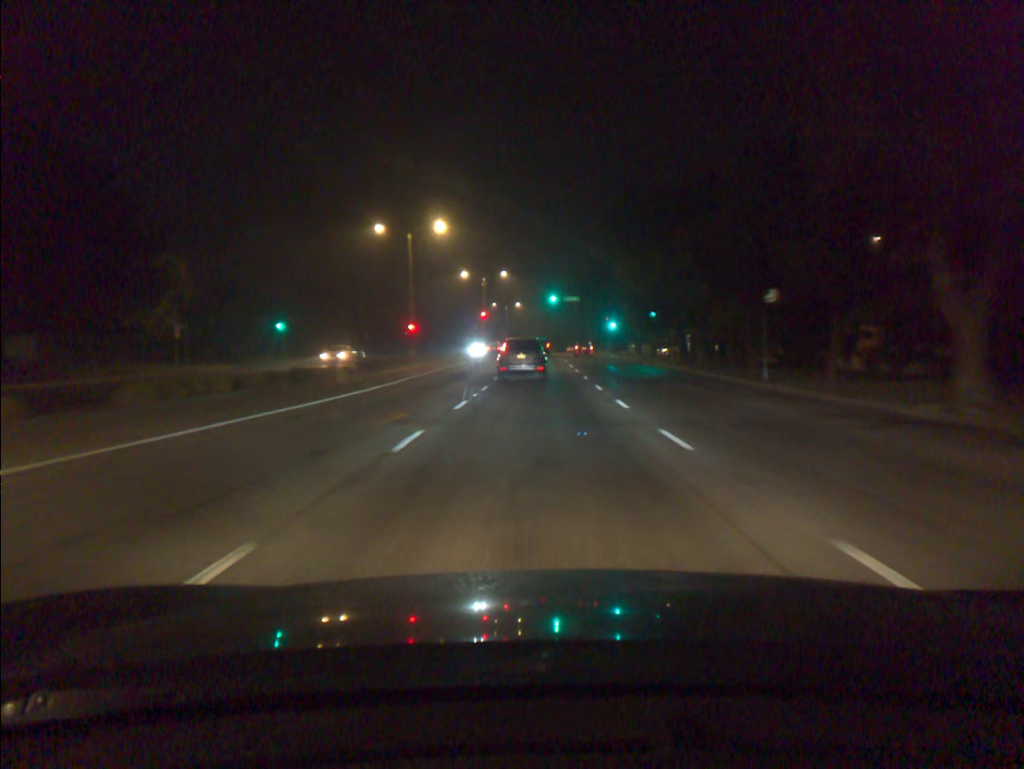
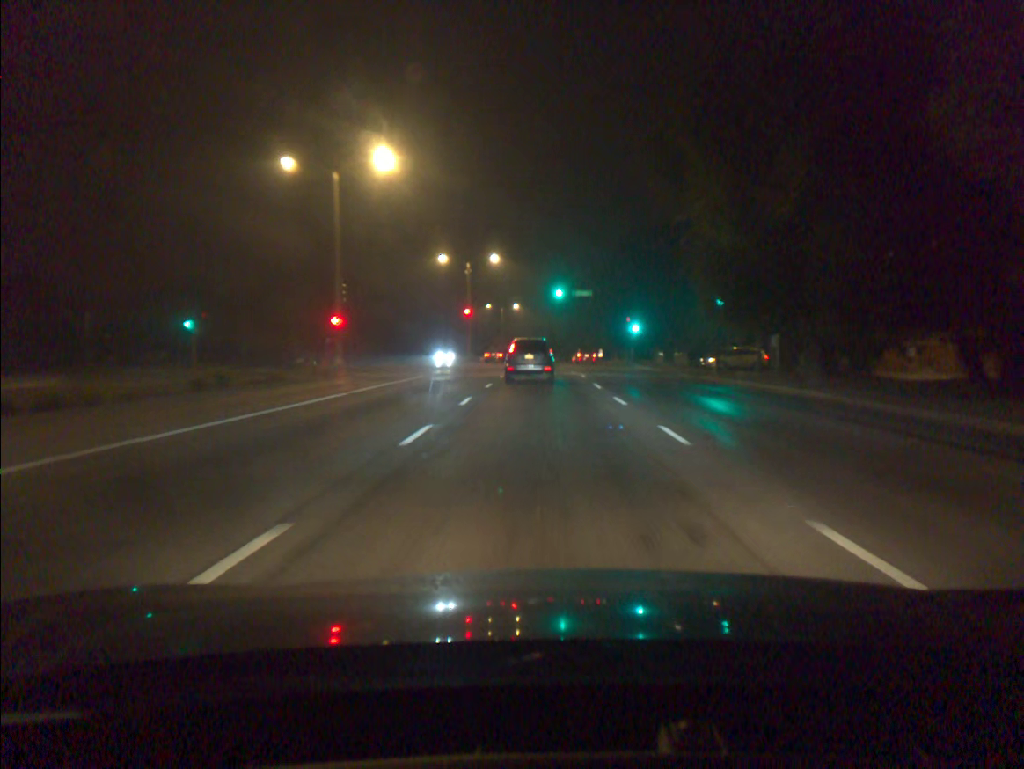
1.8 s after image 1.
(0.0, +21.1) m; 0°
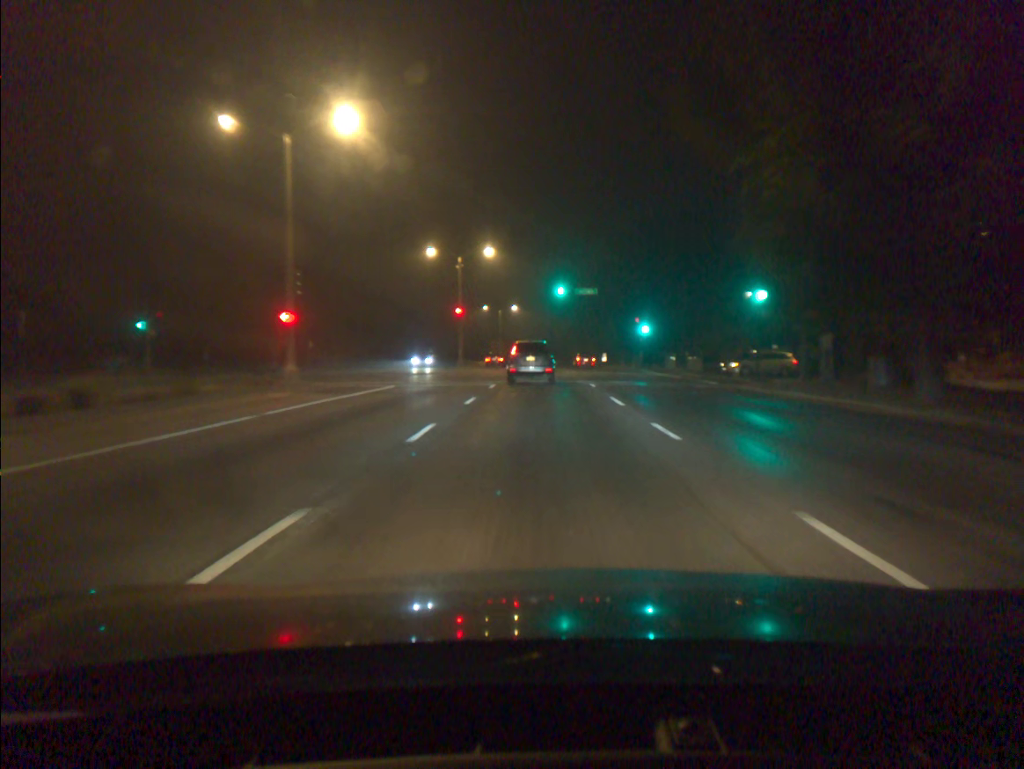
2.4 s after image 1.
(0.0, +6.8) m; 0°
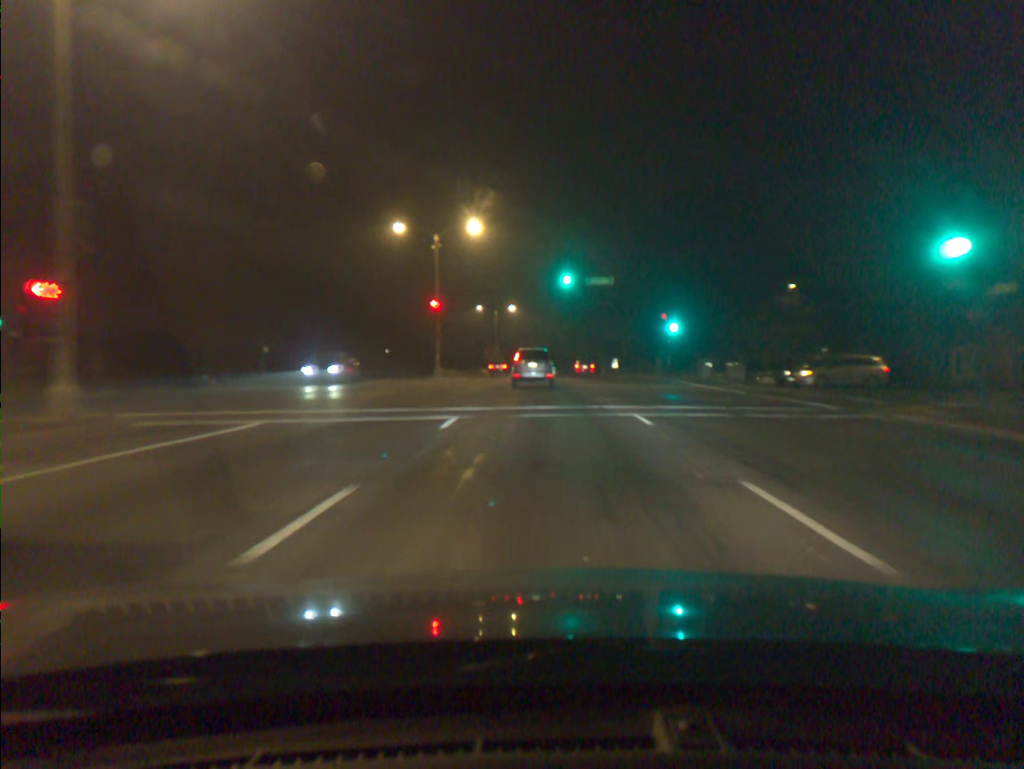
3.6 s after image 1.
(0.0, +13.7) m; 0°
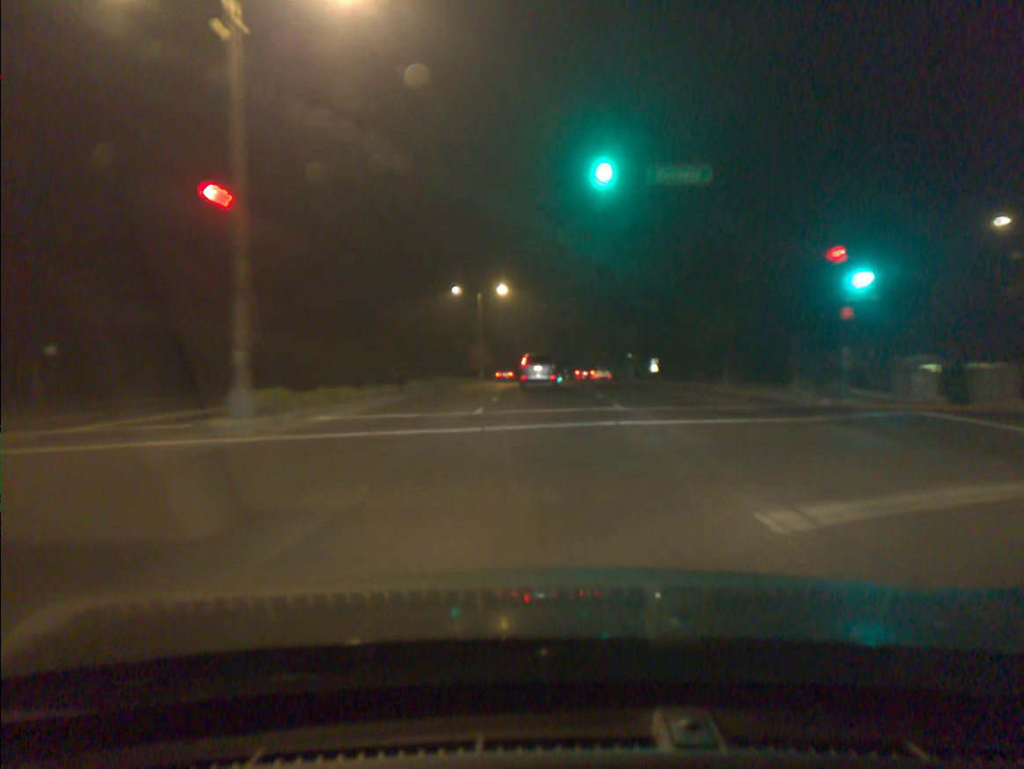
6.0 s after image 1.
(-0.1, +29.9) m; 0°
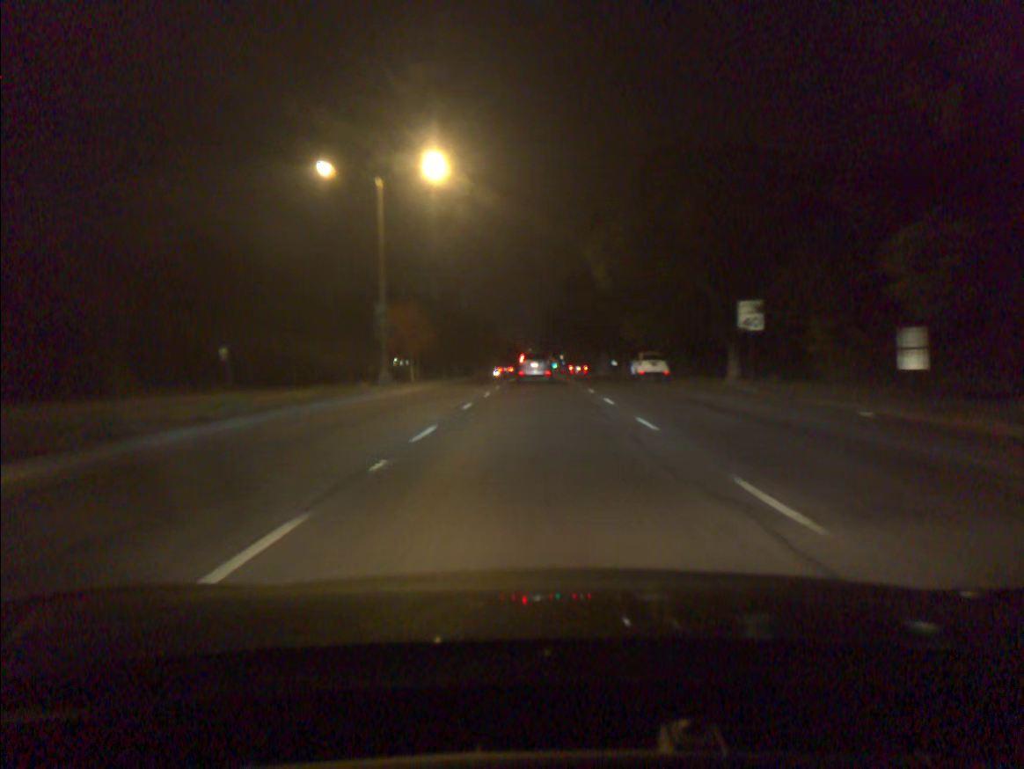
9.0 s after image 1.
(+0.3, +42.7) m; +1°
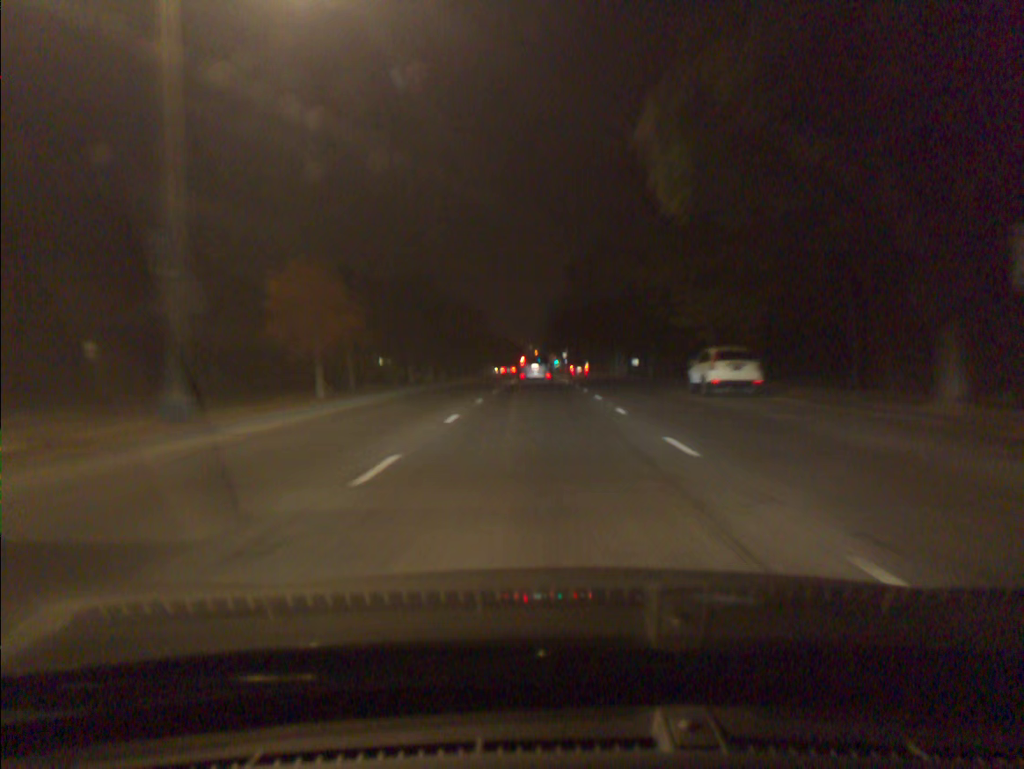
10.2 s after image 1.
(0.0, +17.8) m; 0°
